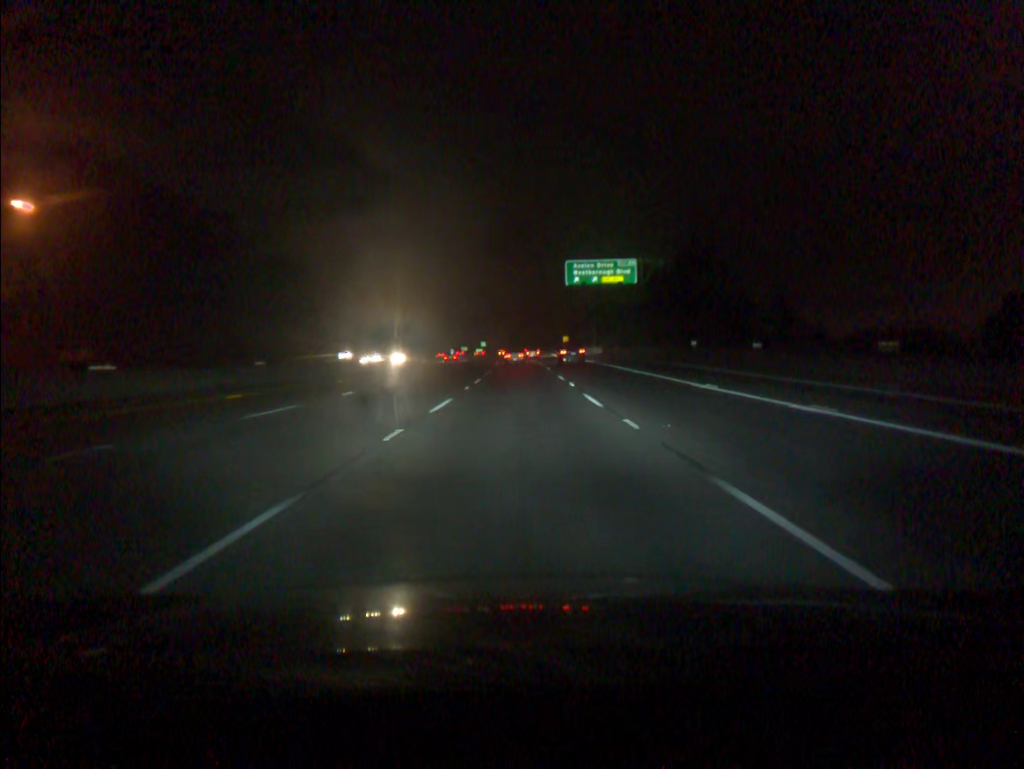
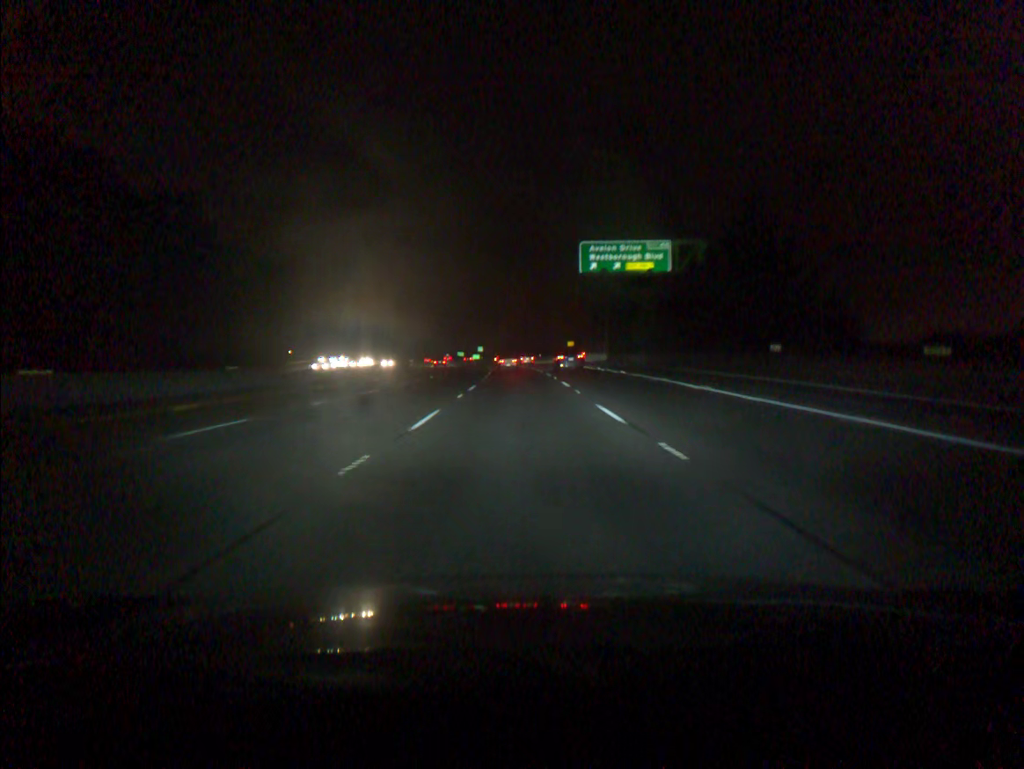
(0.0, +18.2) m; 0°
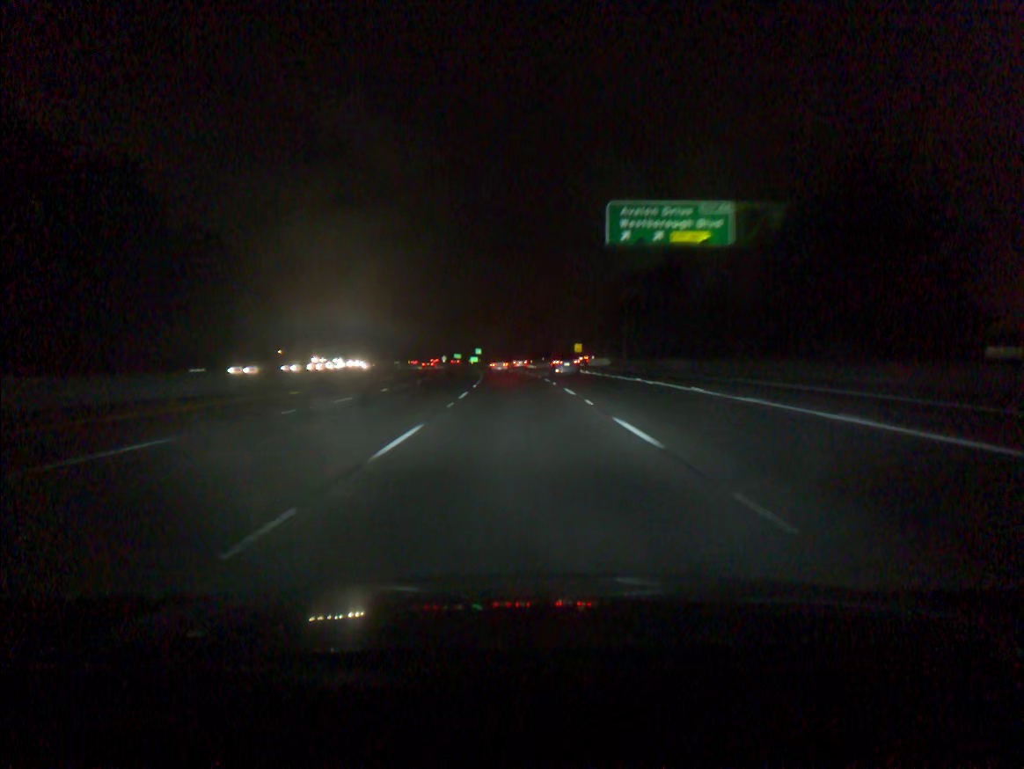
(0.0, +18.2) m; 0°
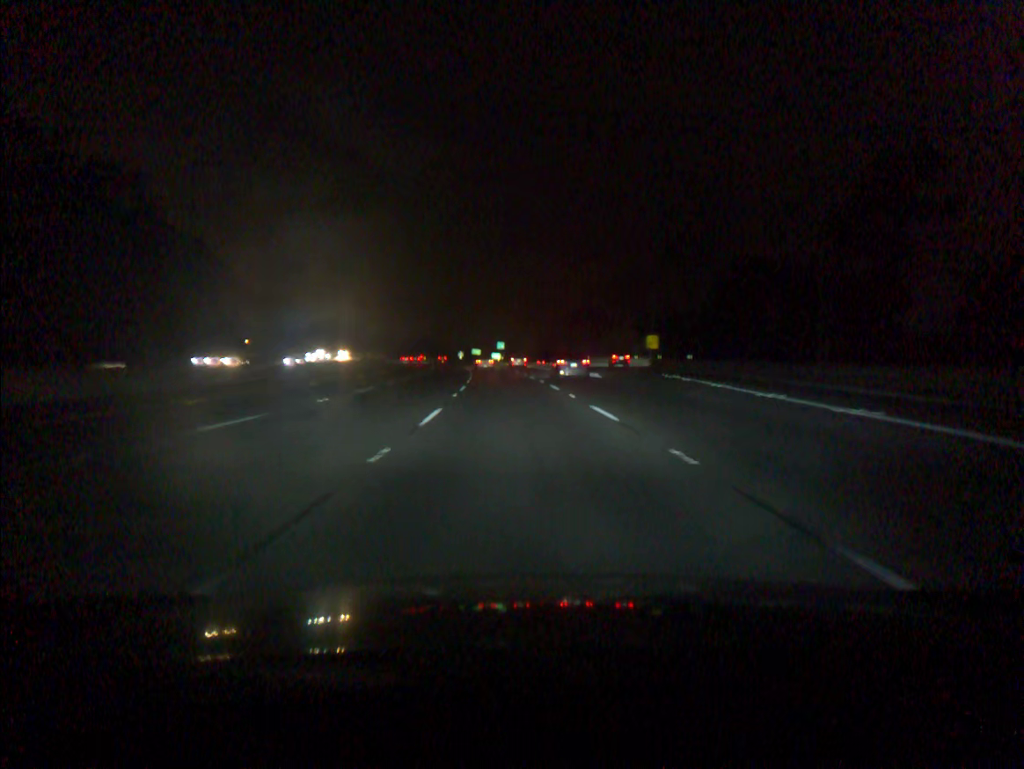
(-0.8, +53.9) m; -2°
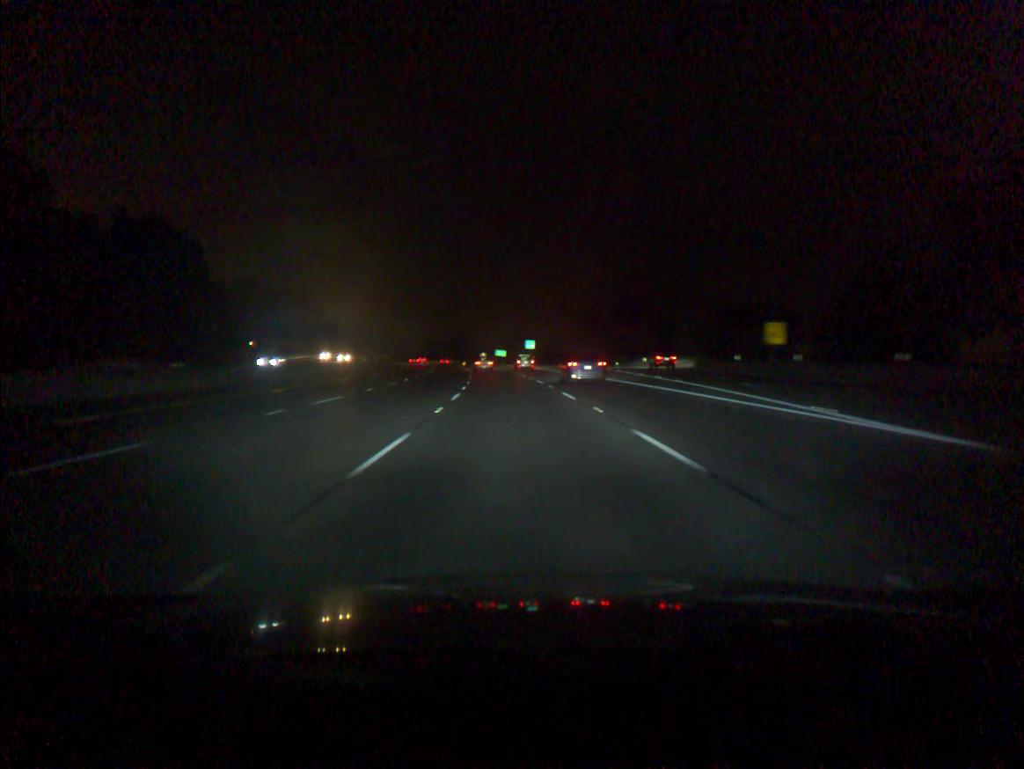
(-0.7, +35.4) m; -2°
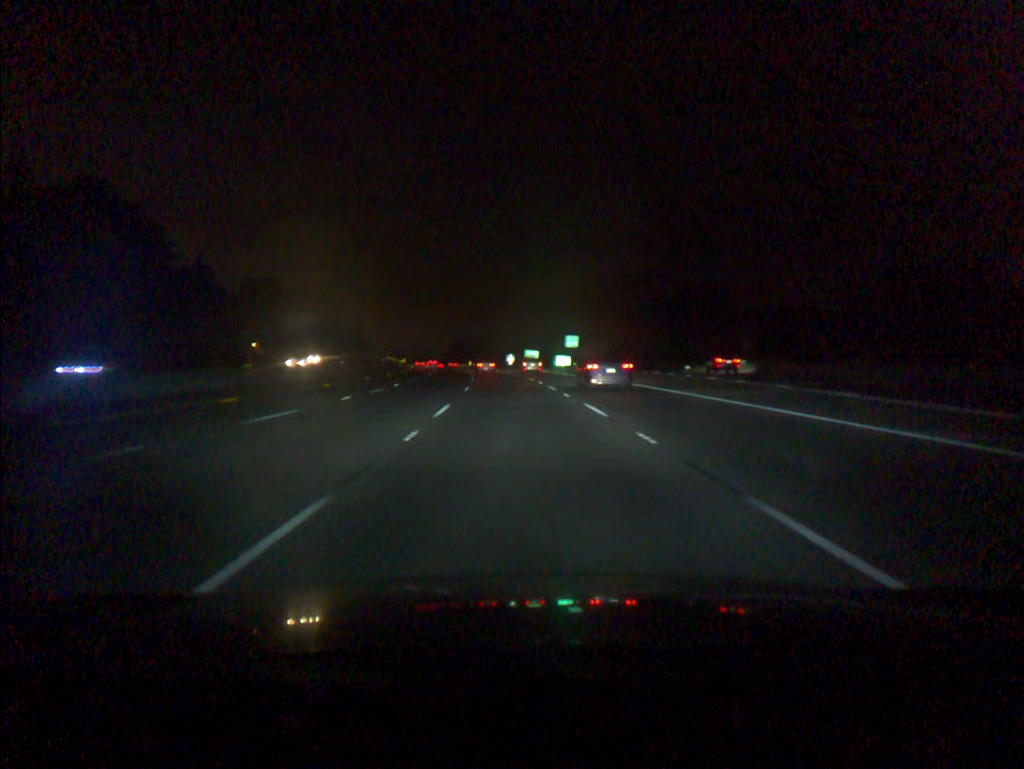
(-0.7, +35.3) m; -2°
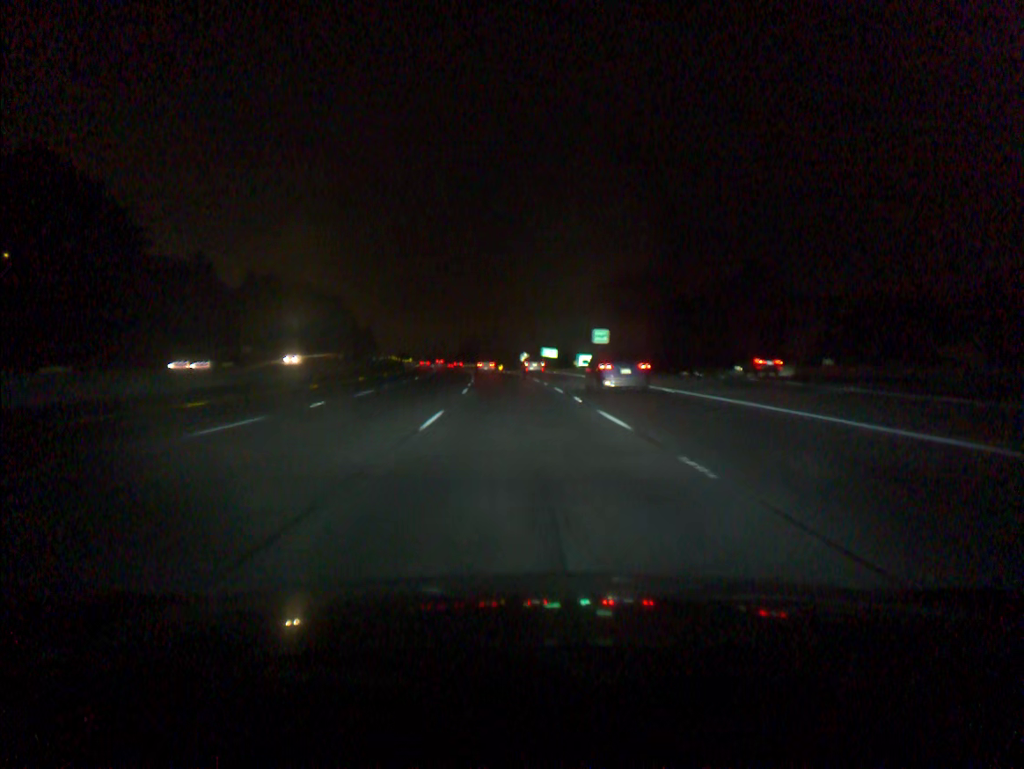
(-0.2, +17.7) m; -1°
